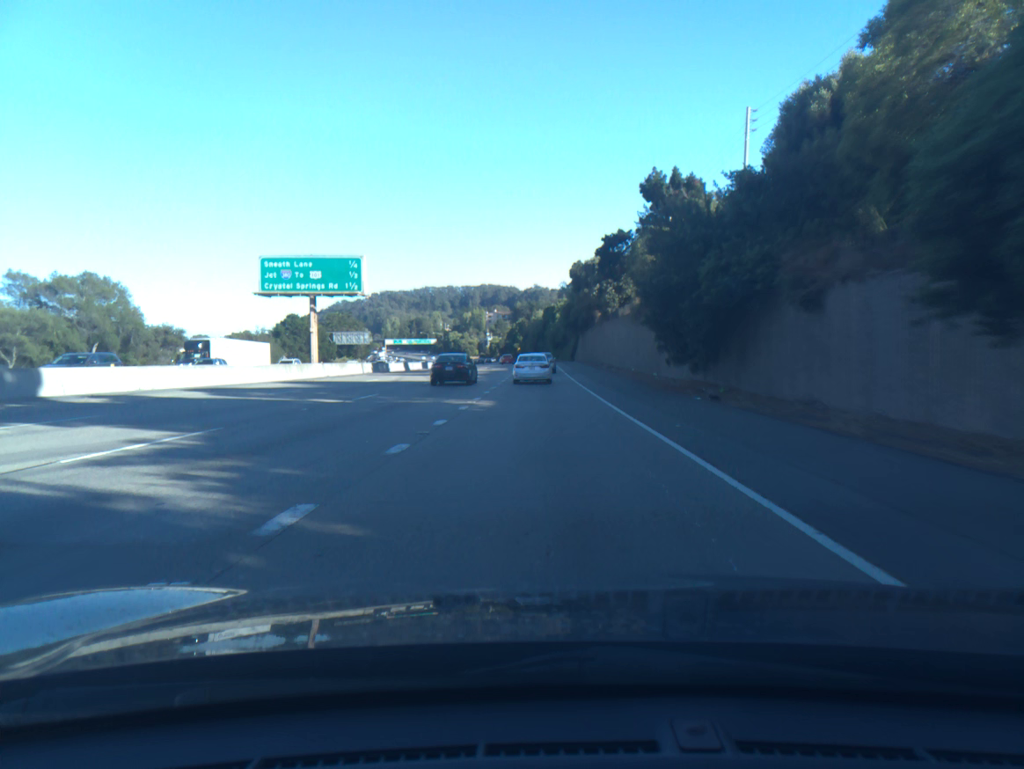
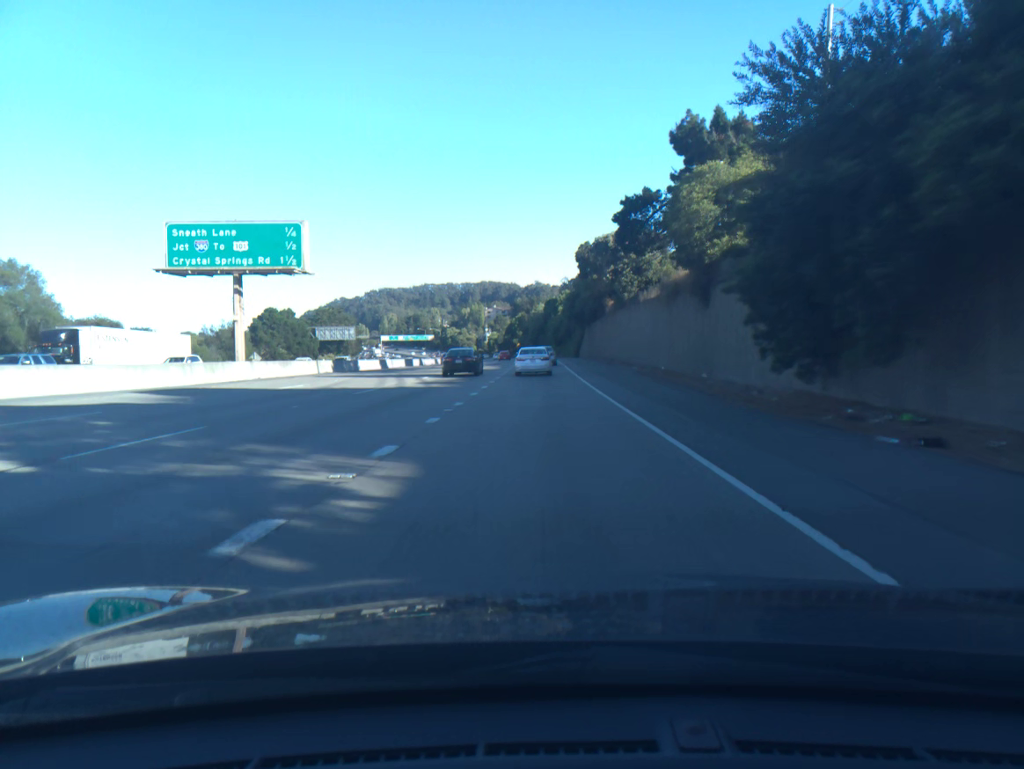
(0.0, +14.1) m; 0°
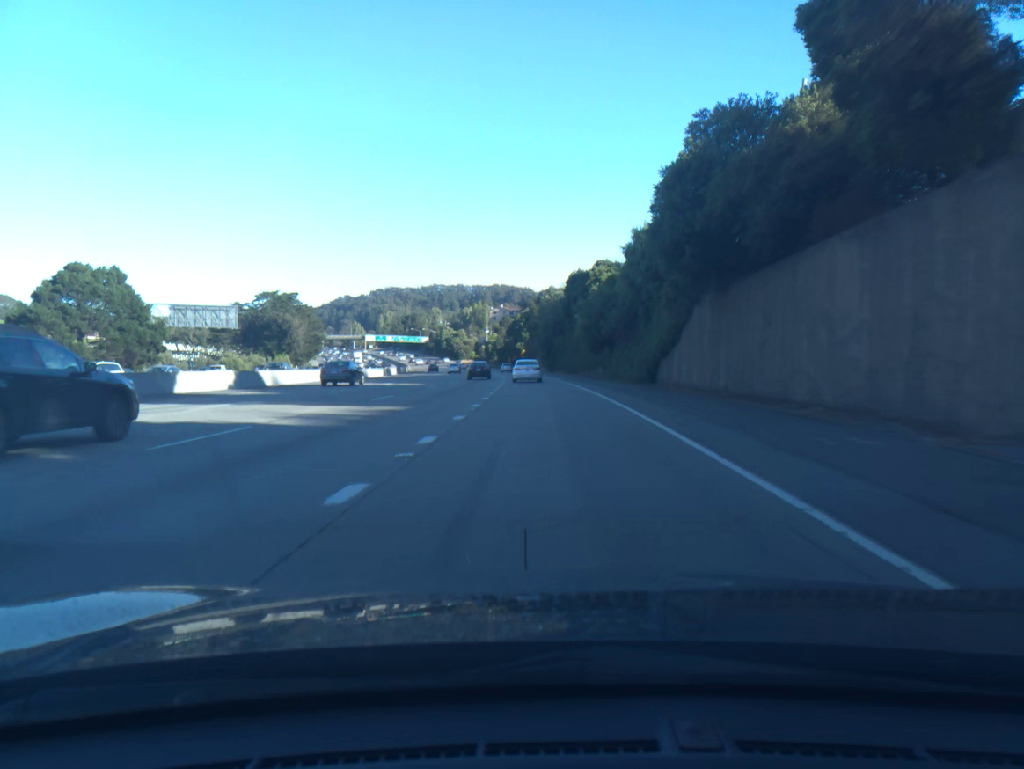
(-0.7, +70.3) m; -1°
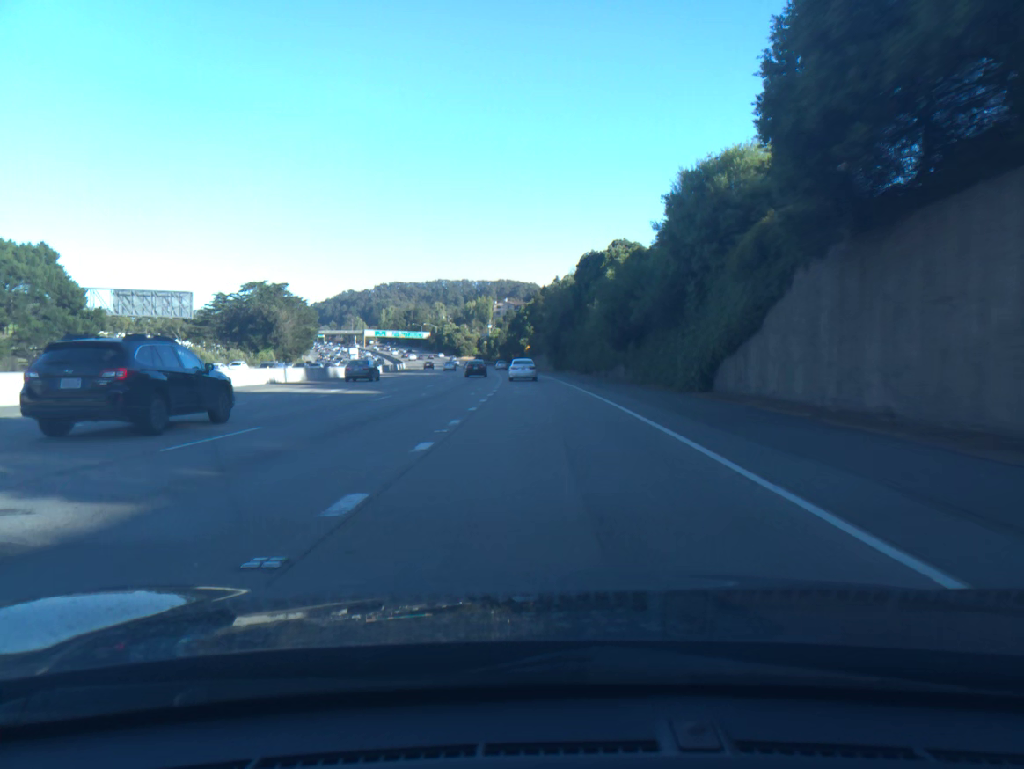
(0.0, +14.0) m; 0°
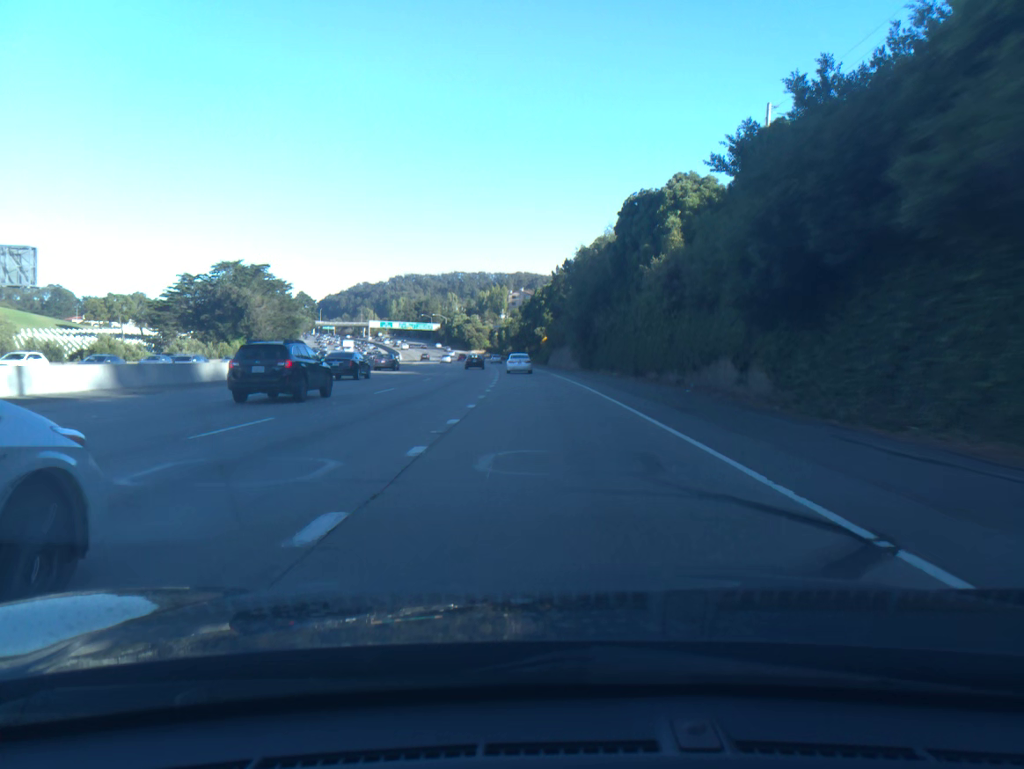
(-0.3, +28.0) m; -1°
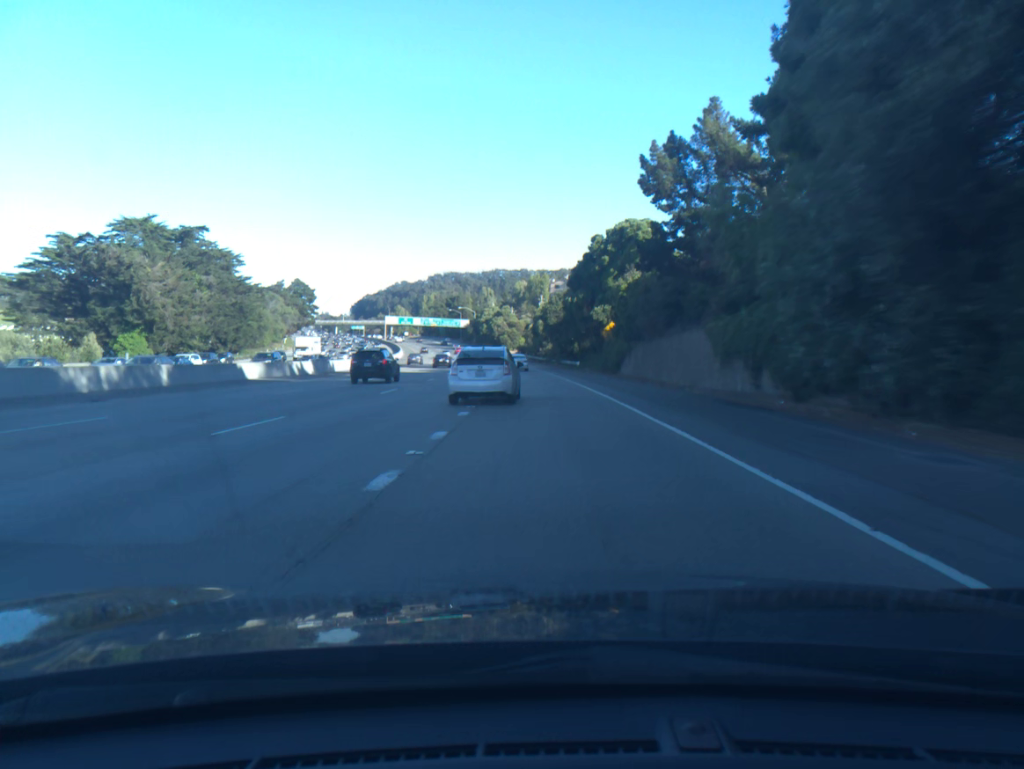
(-1.5, +56.3) m; -3°
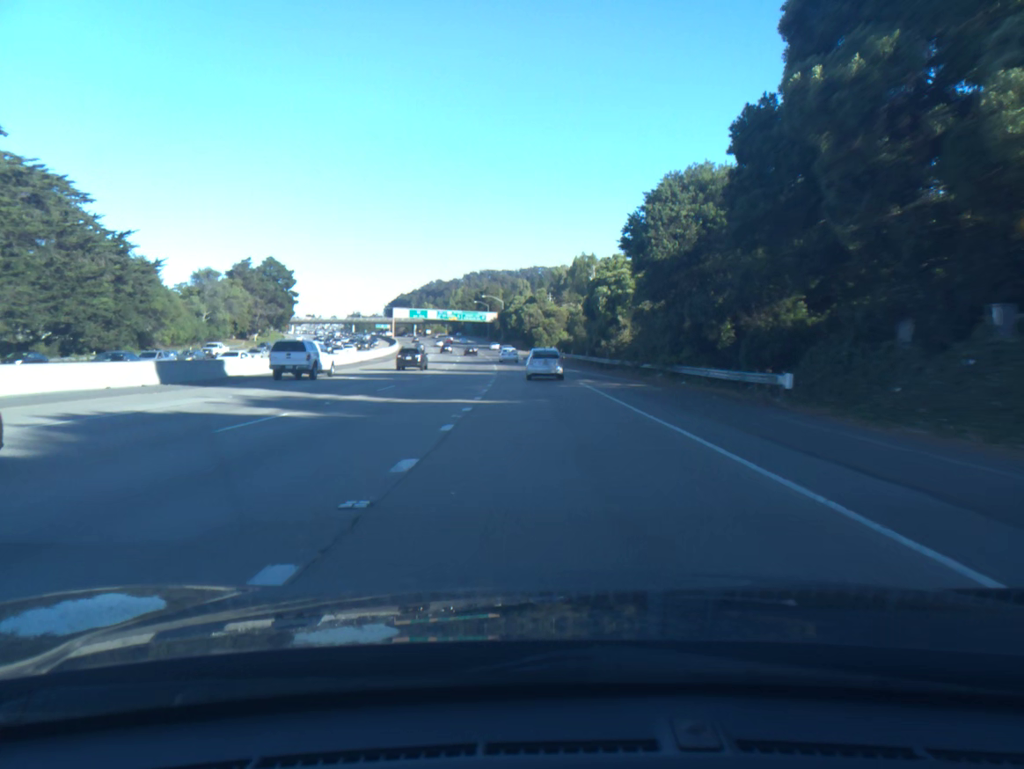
(-1.6, +57.5) m; -3°
